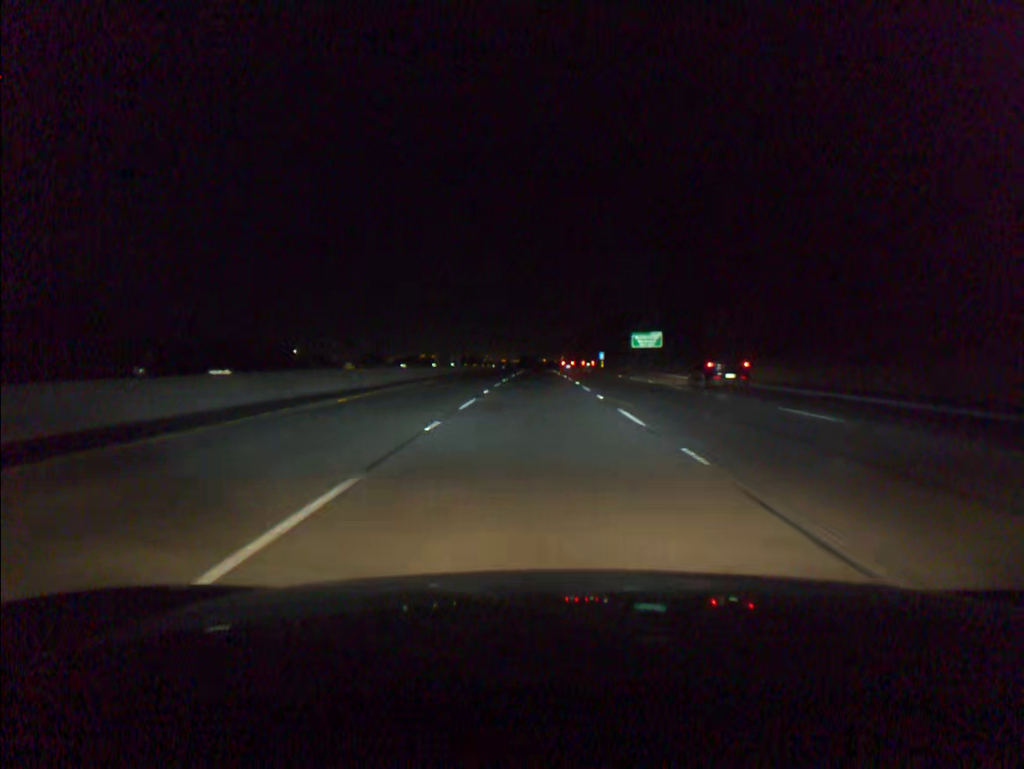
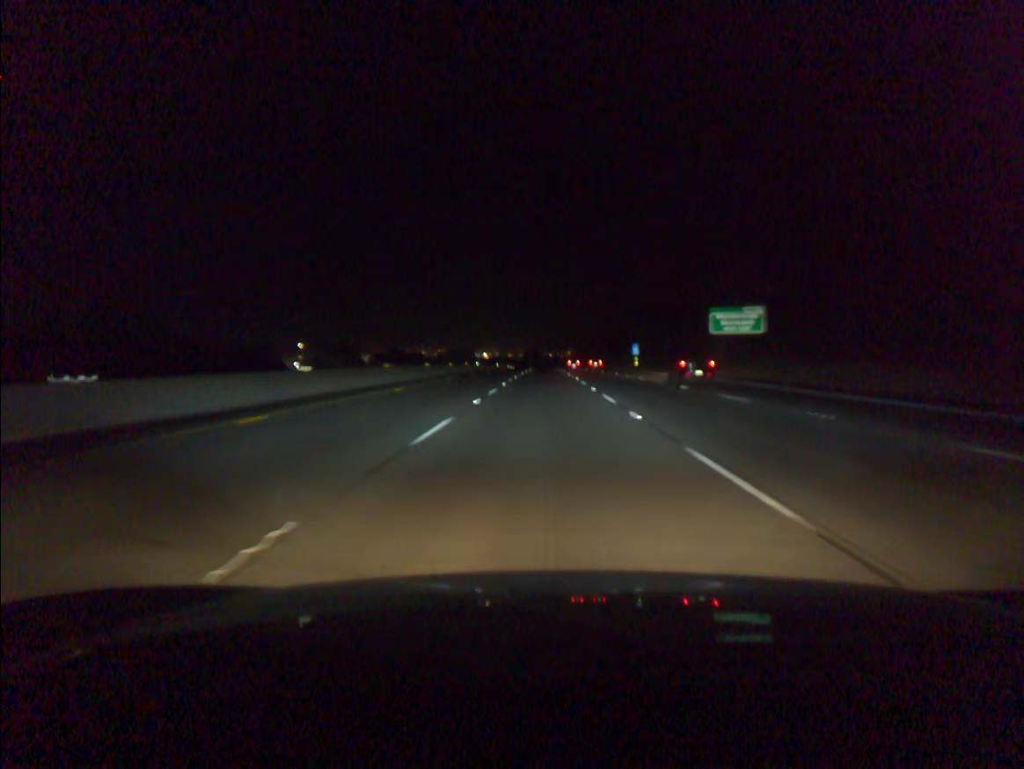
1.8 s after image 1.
(-0.2, +51.4) m; 0°
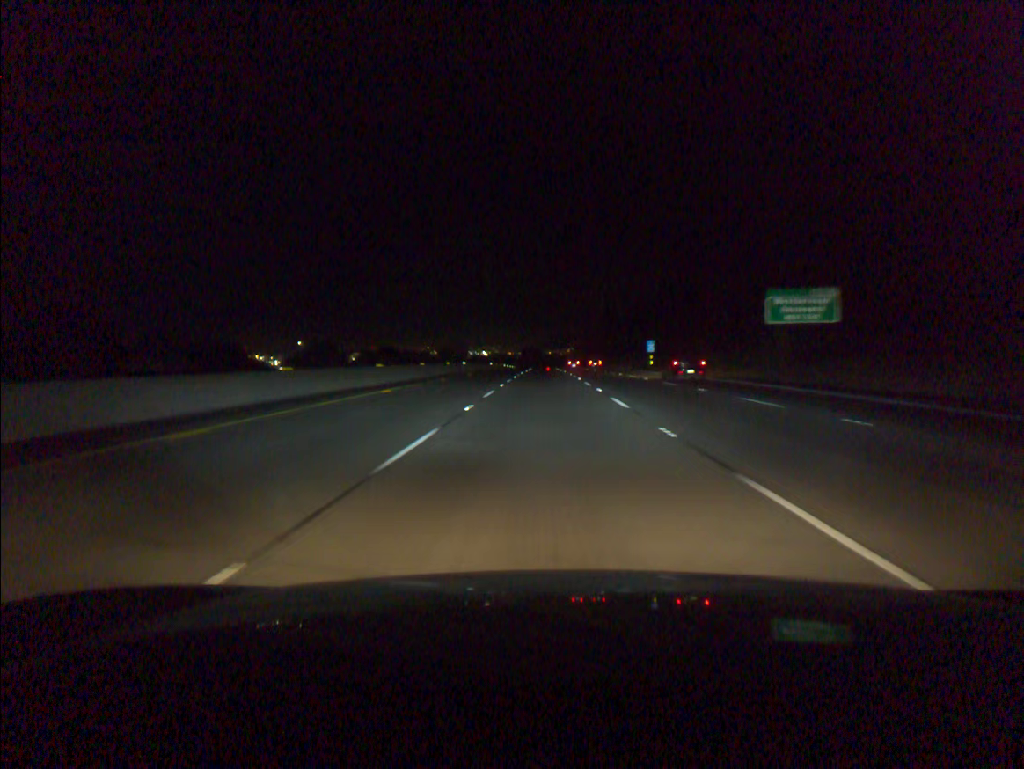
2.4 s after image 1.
(0.0, +17.1) m; 0°
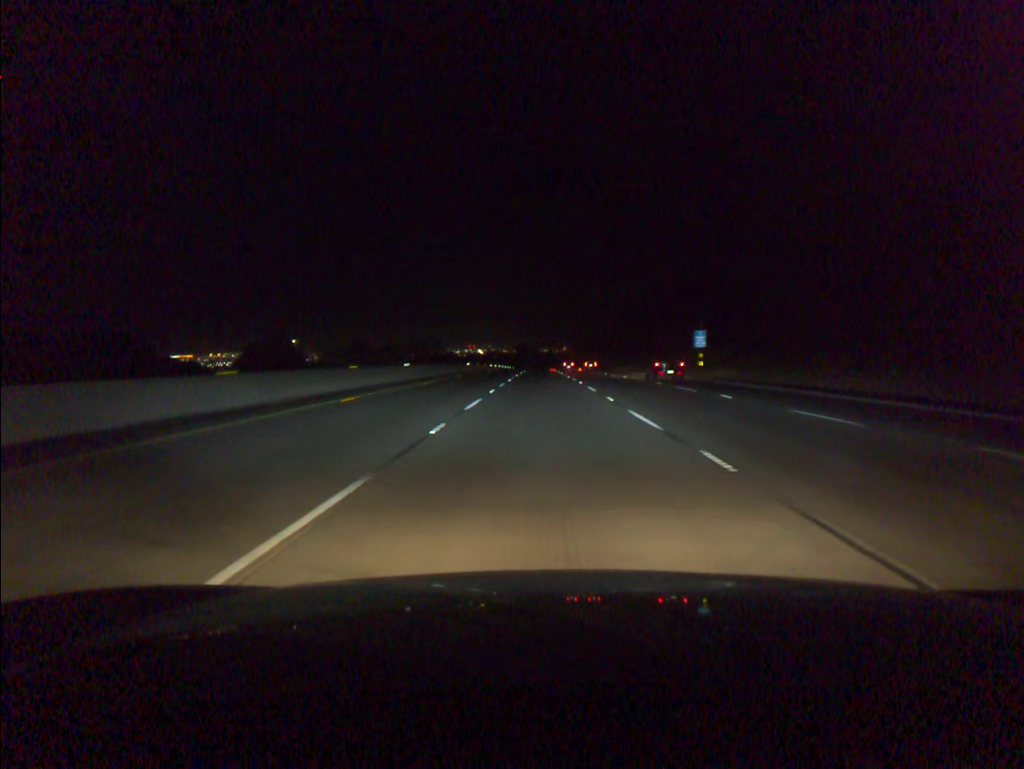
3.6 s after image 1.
(+0.1, +34.1) m; 0°
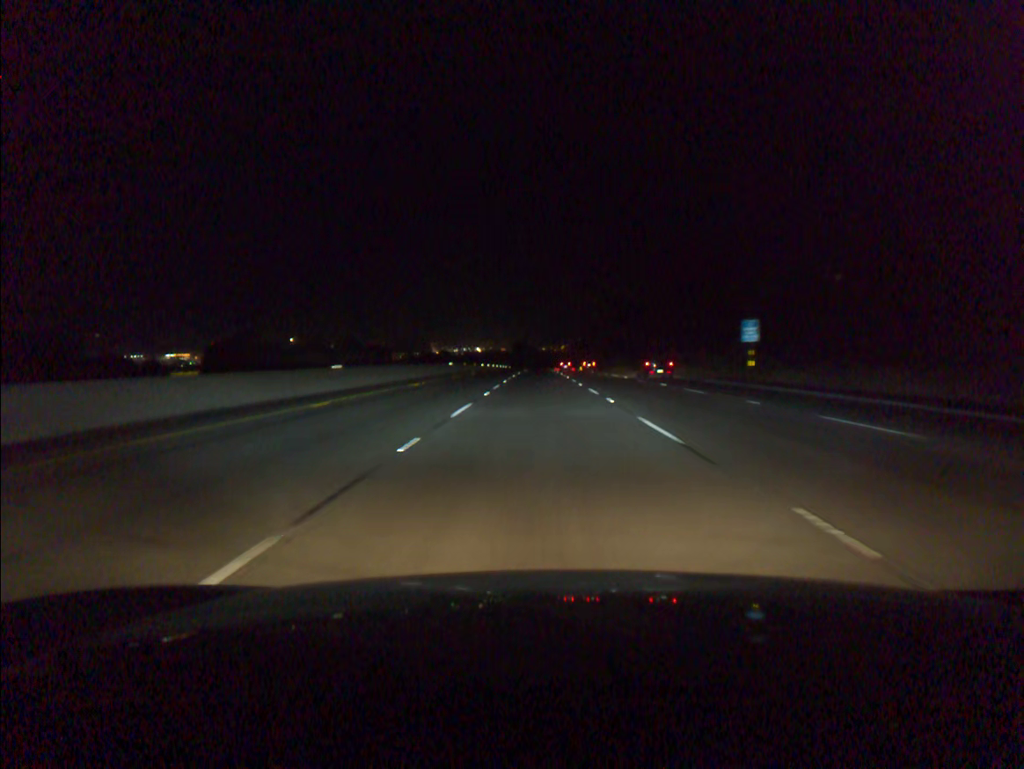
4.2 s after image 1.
(0.0, +17.0) m; 0°
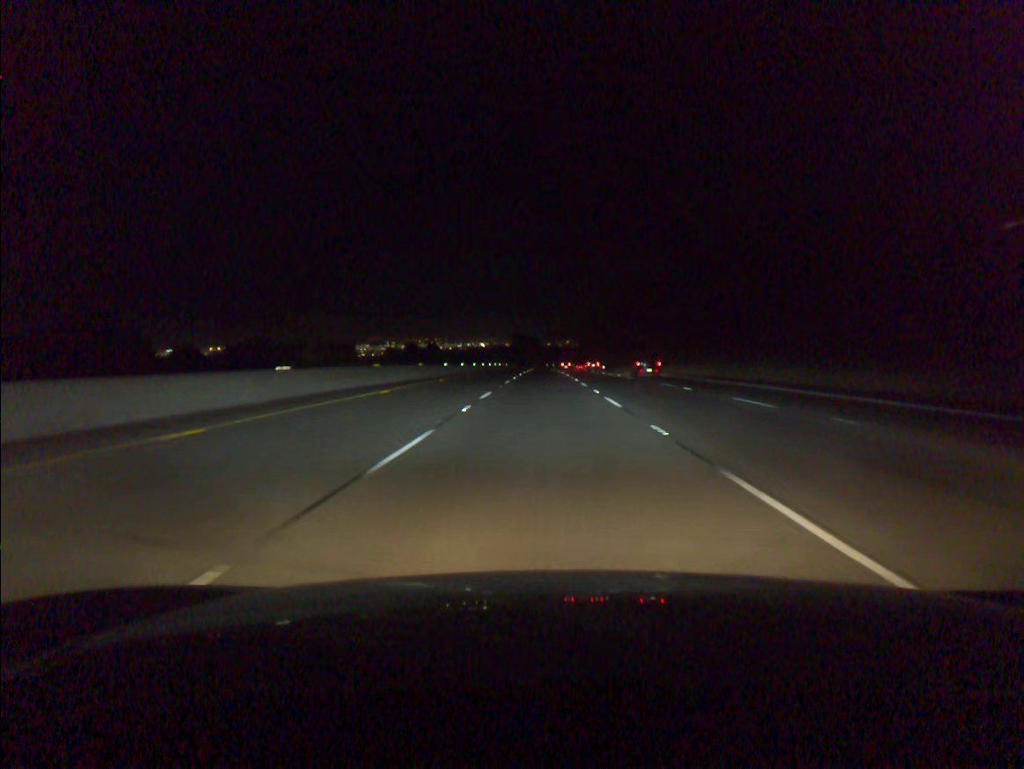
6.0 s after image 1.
(-0.1, +51.1) m; 0°
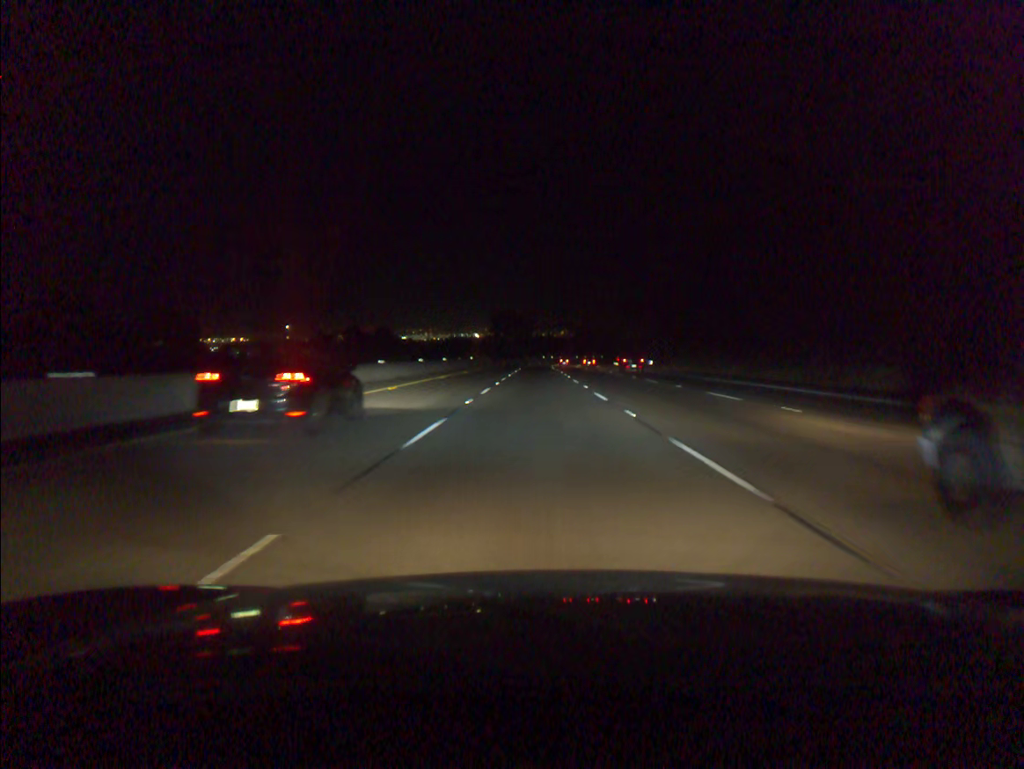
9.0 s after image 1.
(+0.3, +85.3) m; 0°
